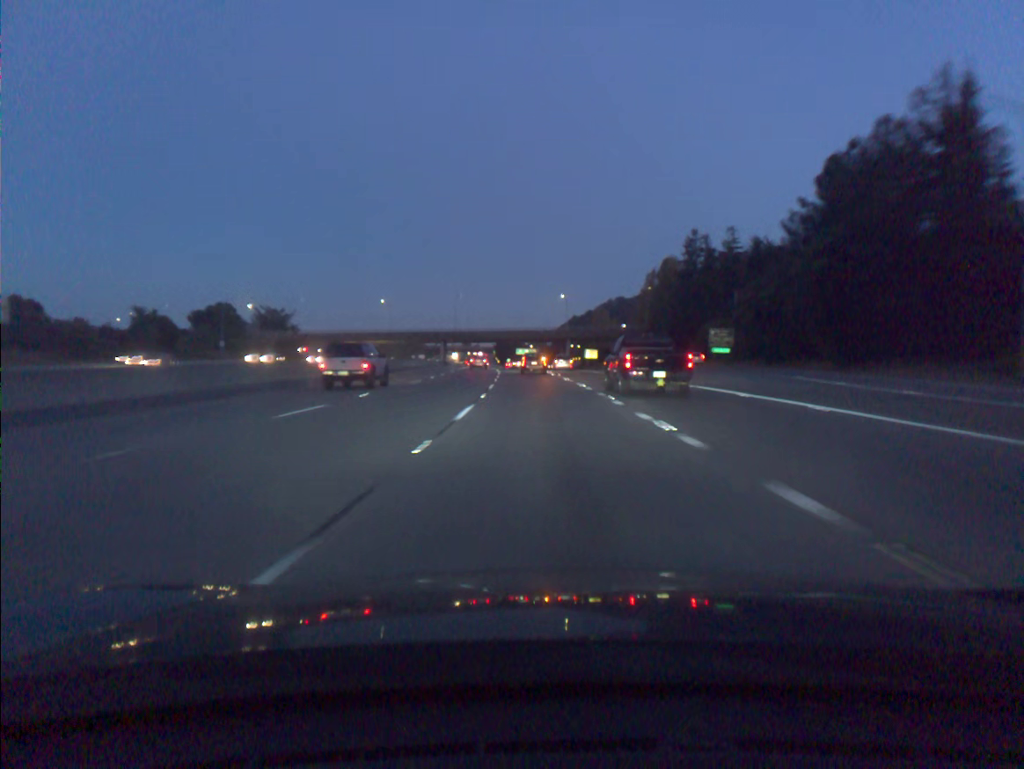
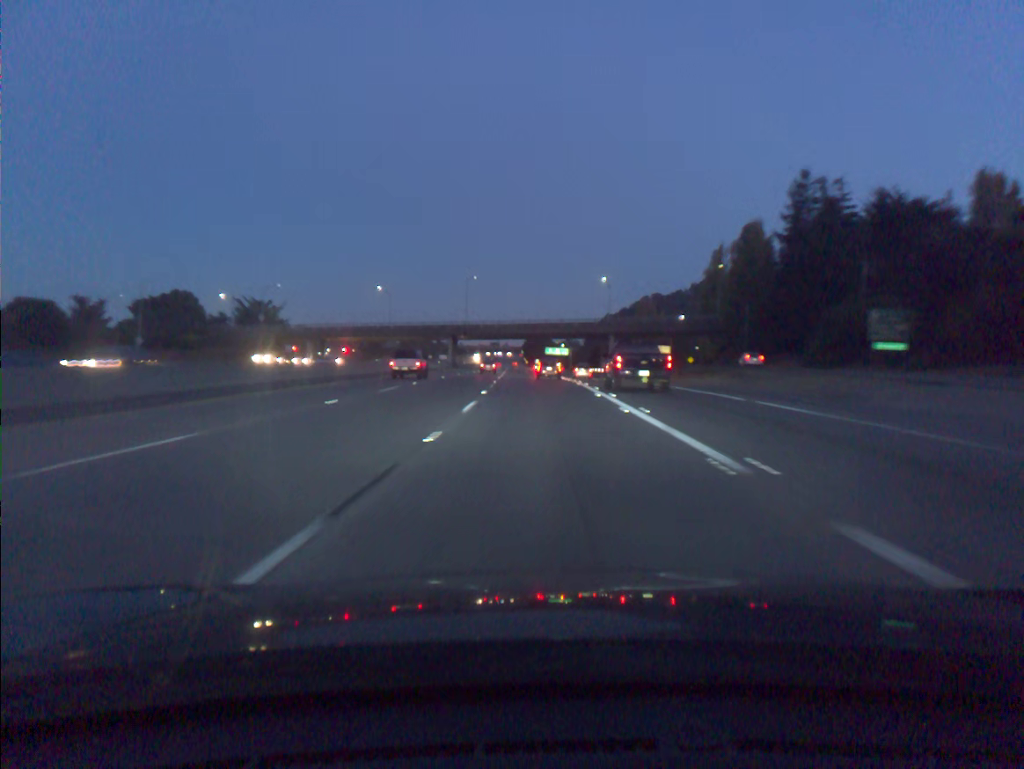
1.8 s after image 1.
(-0.8, +42.1) m; -2°
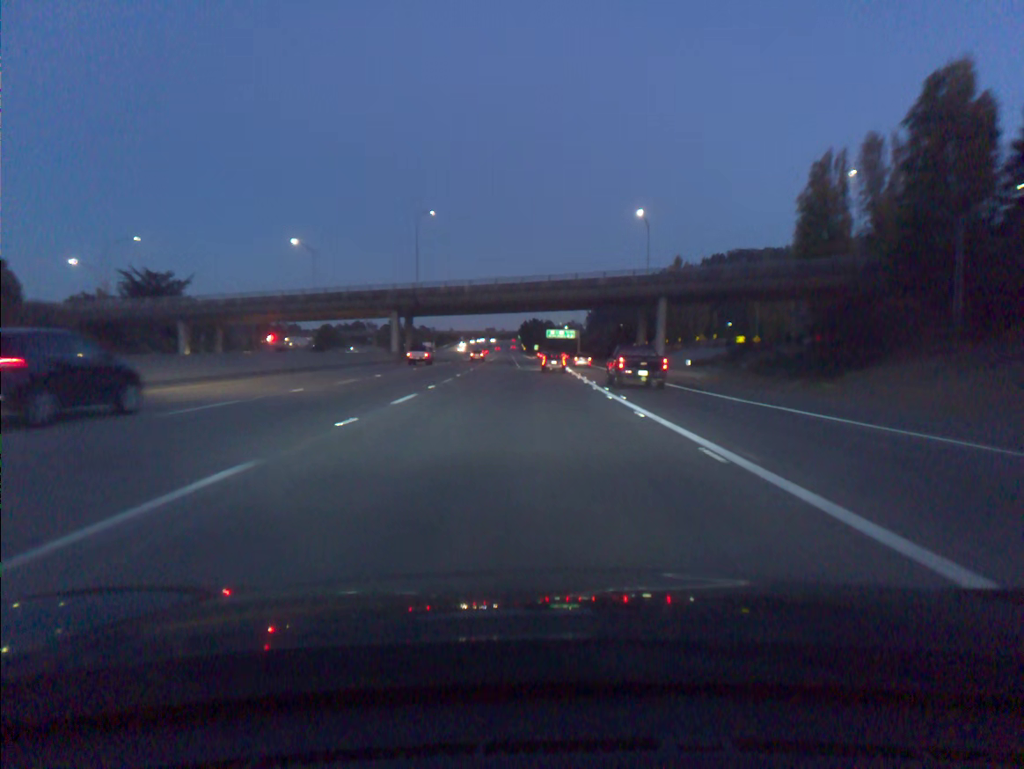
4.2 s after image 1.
(-0.2, +57.5) m; 0°
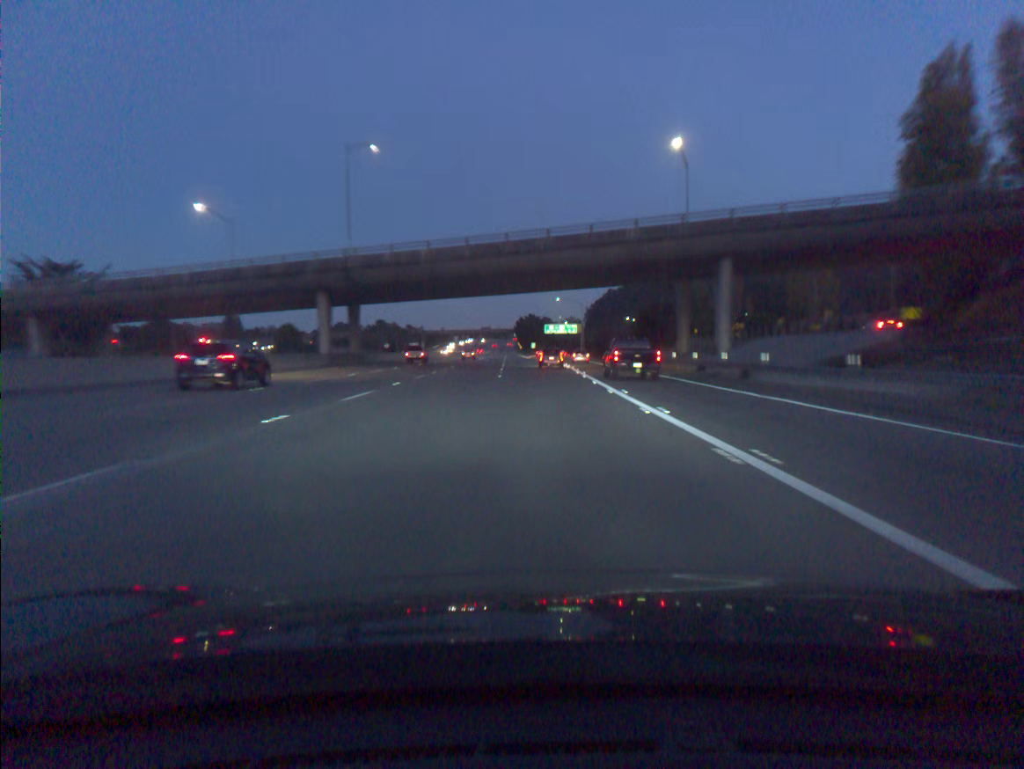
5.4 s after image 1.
(0.0, +29.6) m; 0°
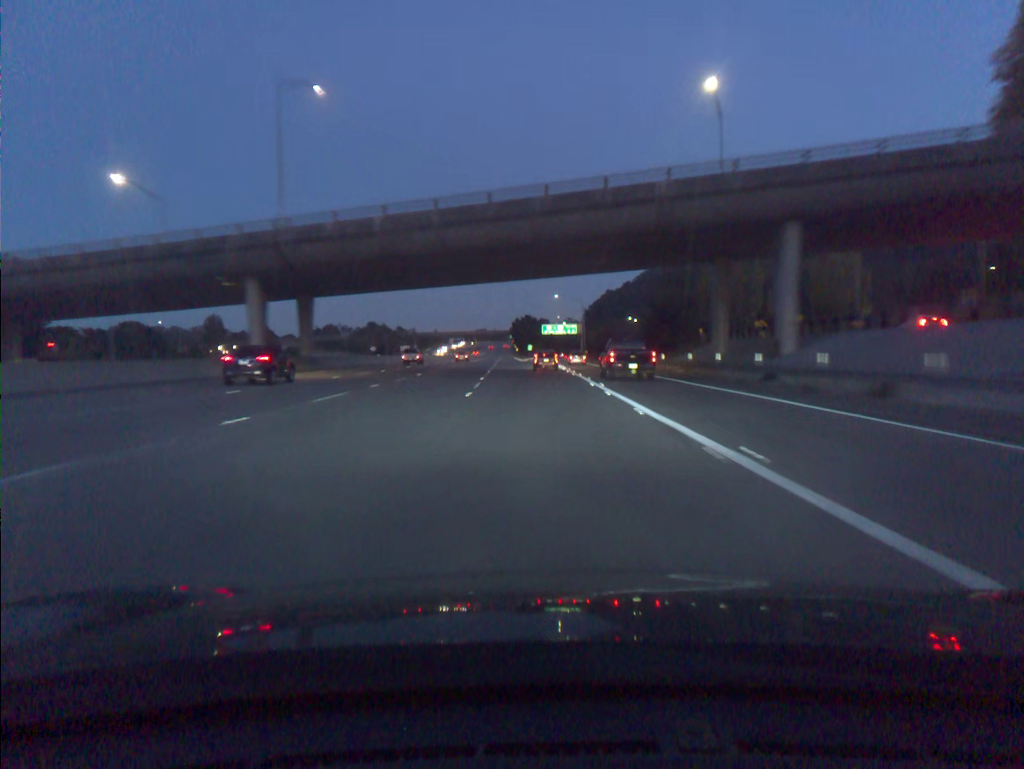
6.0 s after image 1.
(0.0, +14.8) m; 0°
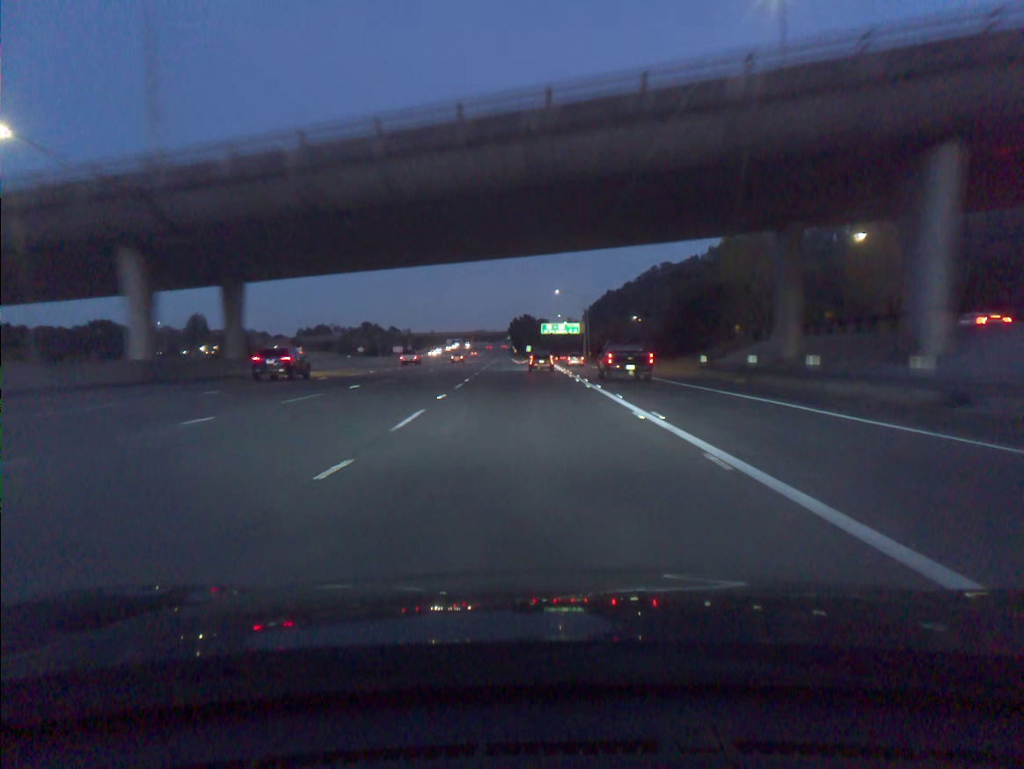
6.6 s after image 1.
(0.0, +14.7) m; 0°
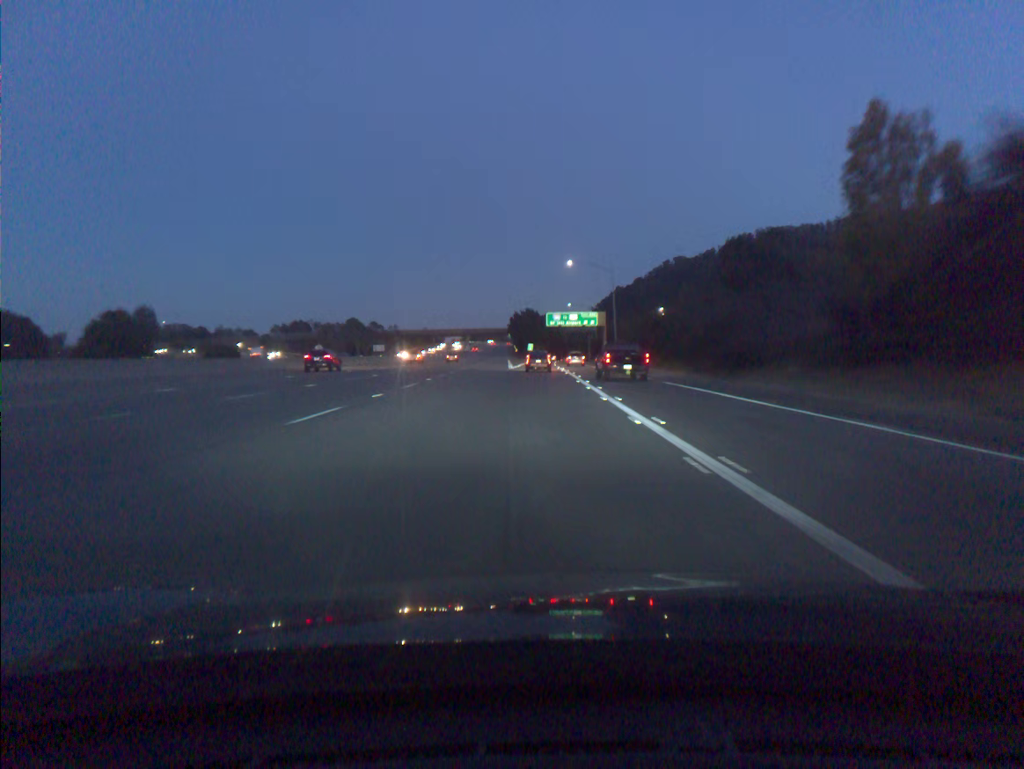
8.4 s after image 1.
(0.0, +43.7) m; 0°
